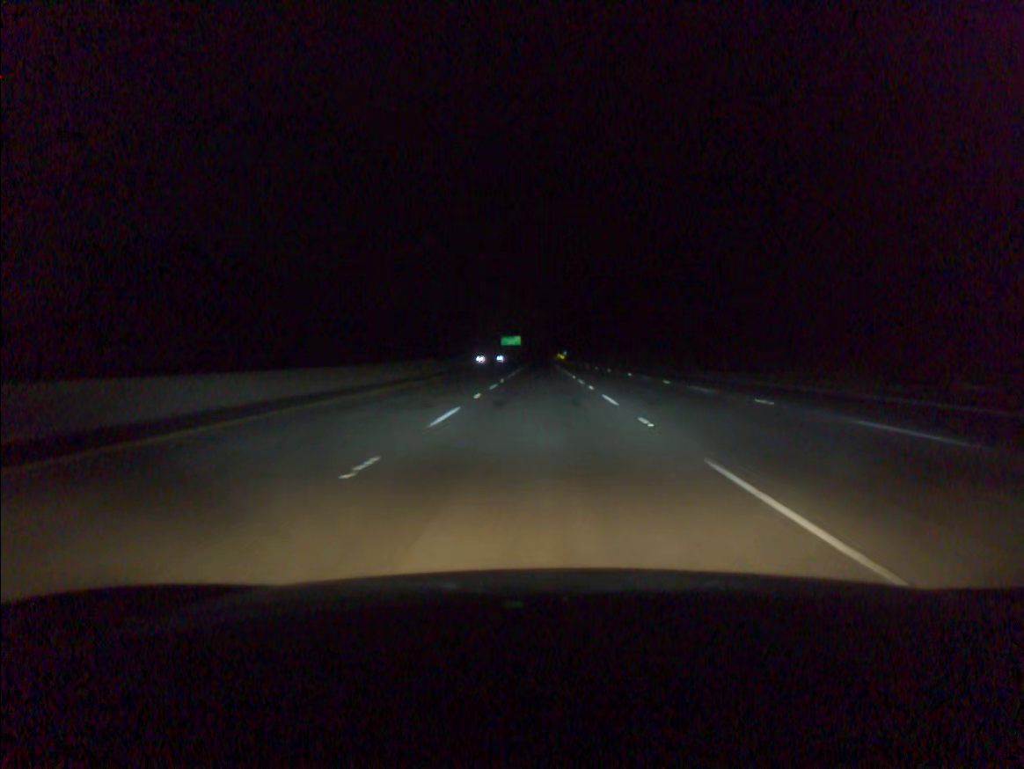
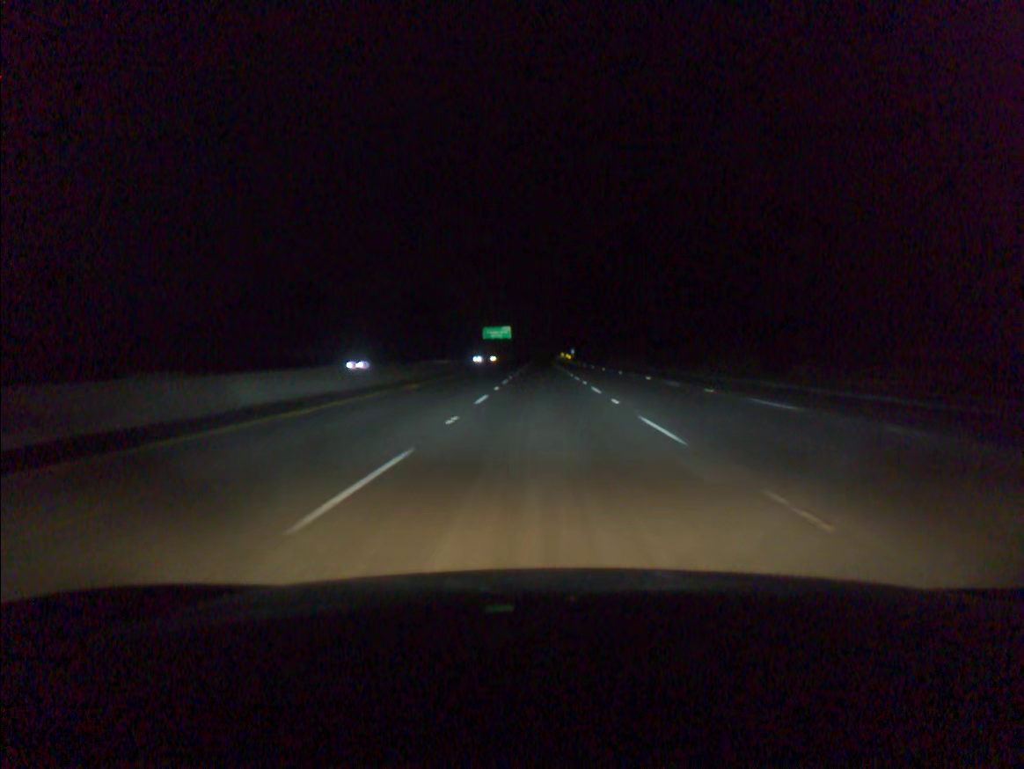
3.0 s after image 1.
(-0.2, +95.5) m; 0°
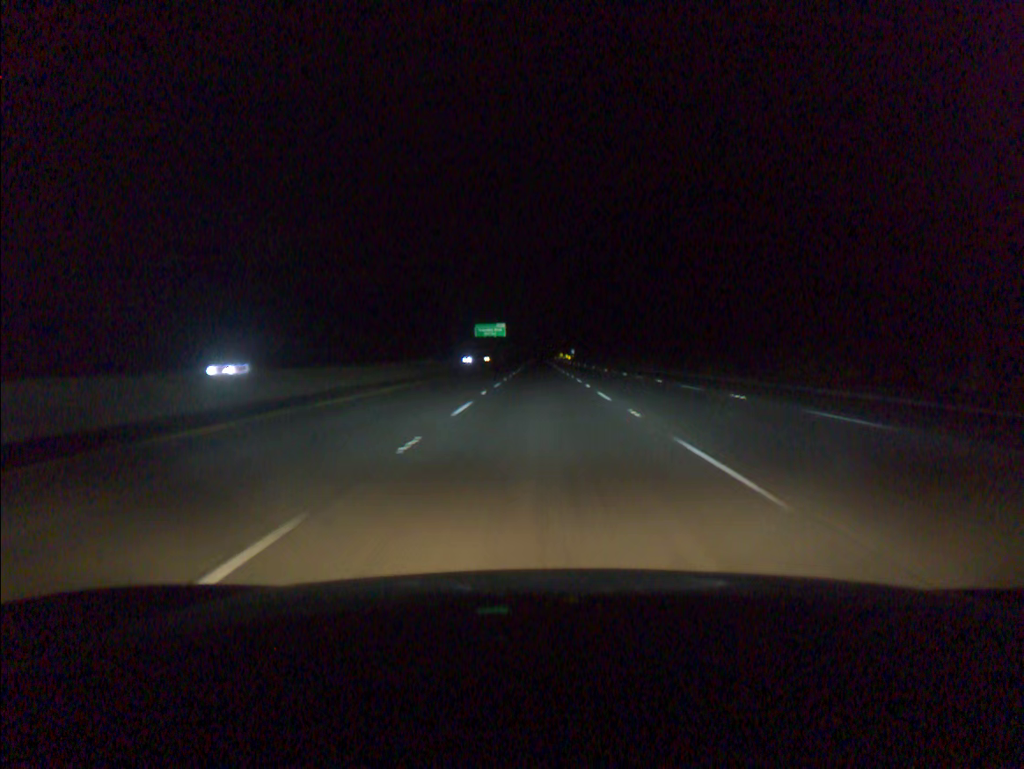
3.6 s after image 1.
(0.0, +19.1) m; 0°
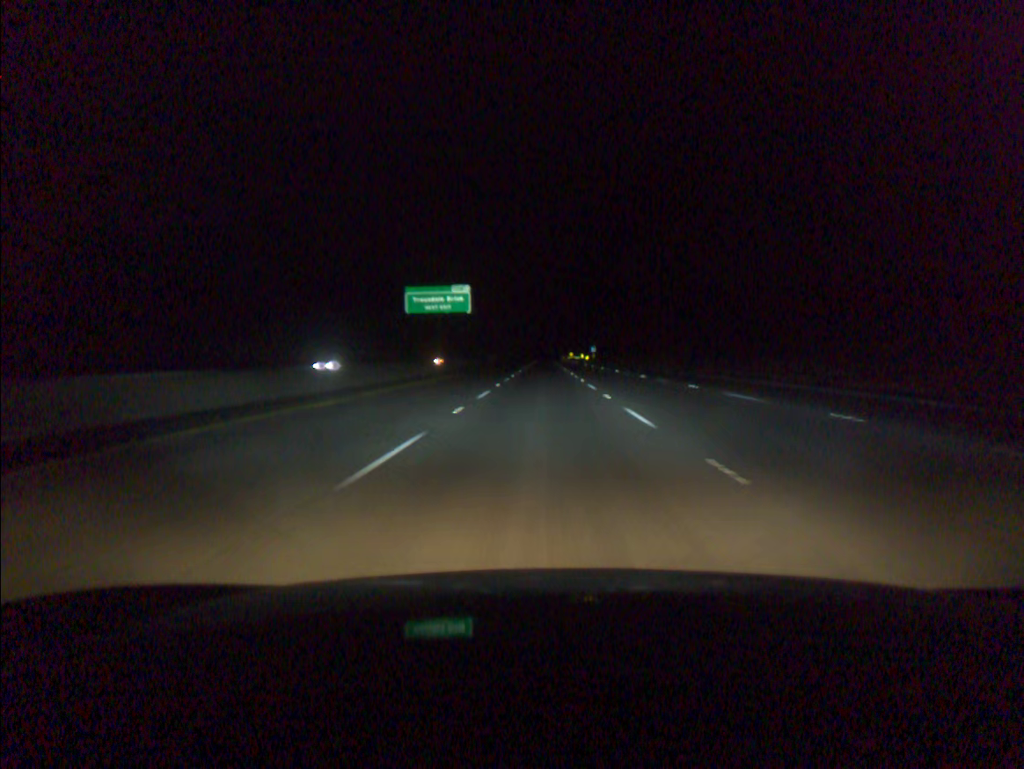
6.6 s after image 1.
(-0.2, +95.4) m; 0°
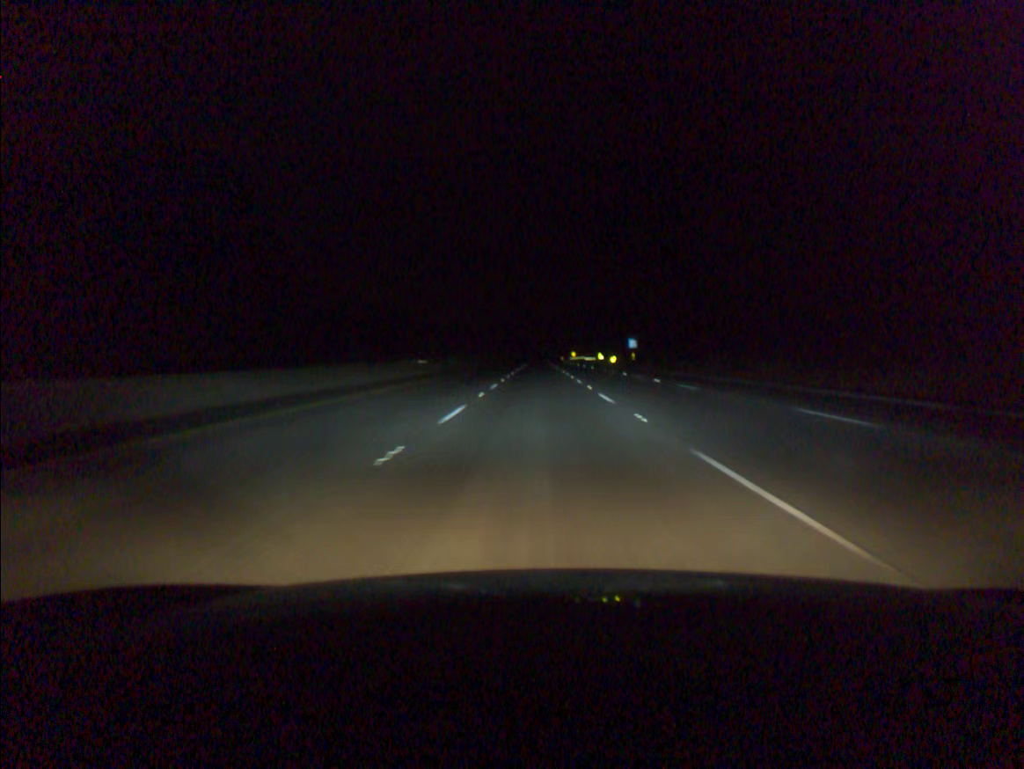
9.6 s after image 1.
(+0.2, +95.5) m; 0°
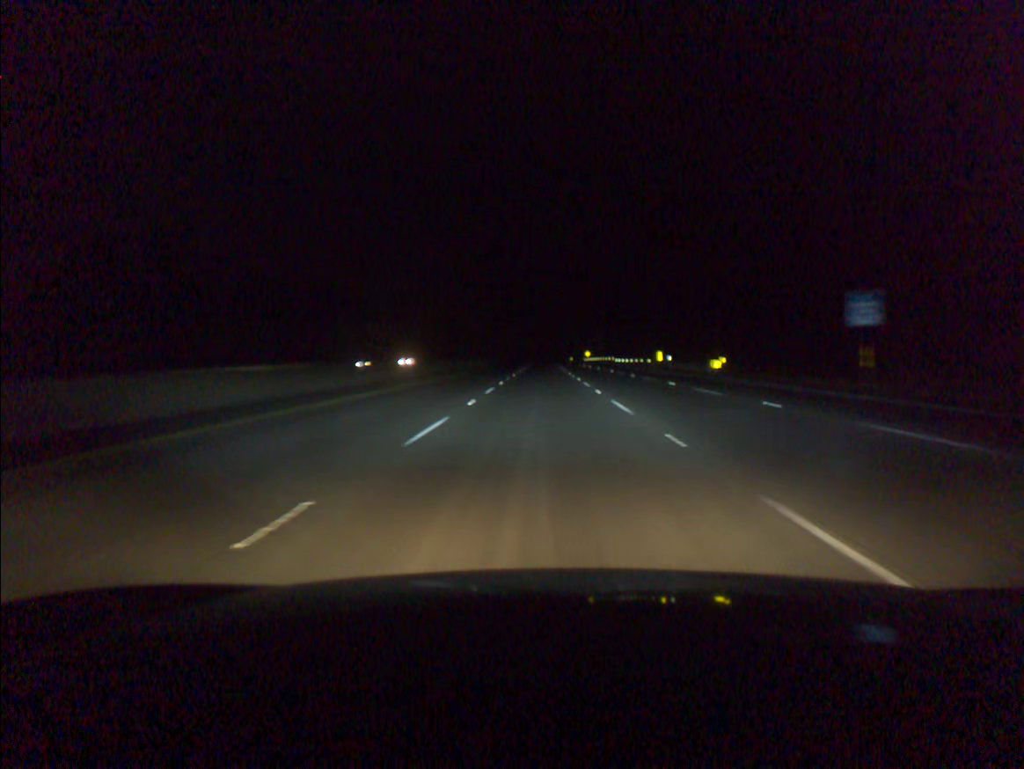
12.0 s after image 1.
(-0.2, +76.4) m; 0°
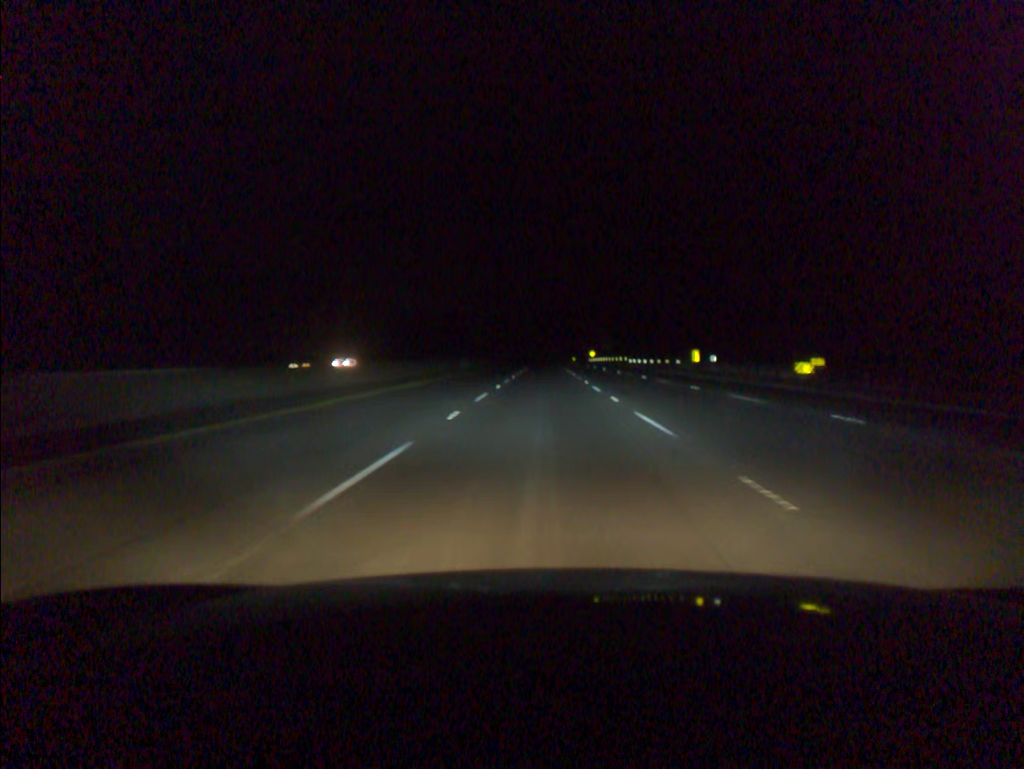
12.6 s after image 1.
(0.0, +19.1) m; 0°
